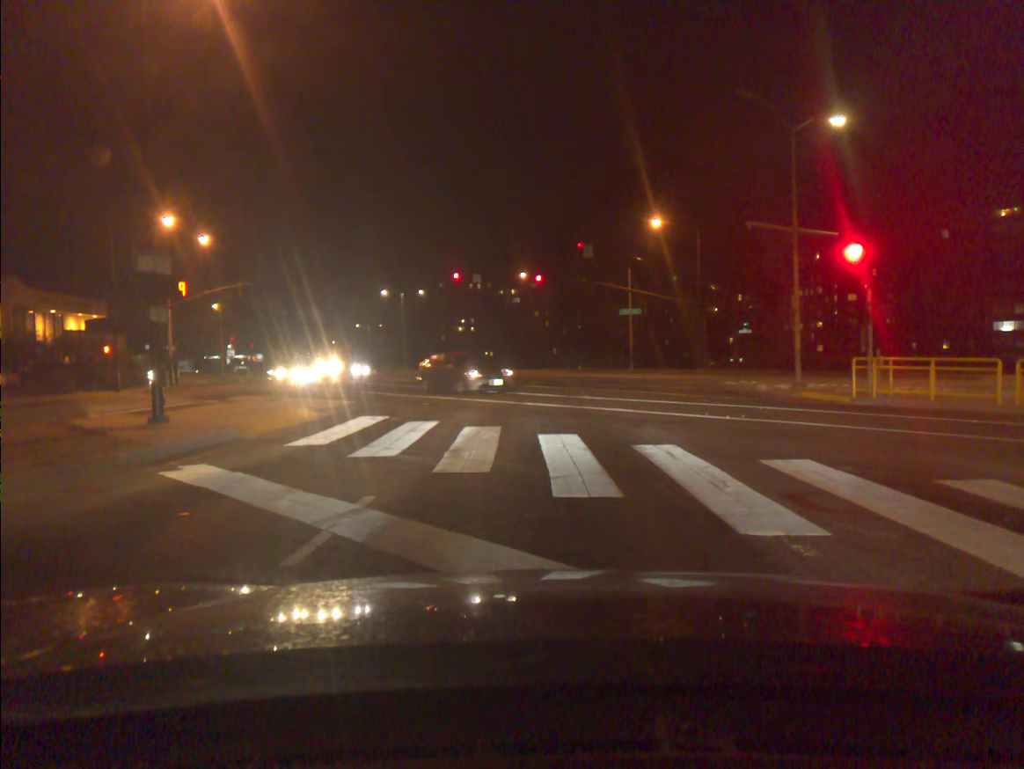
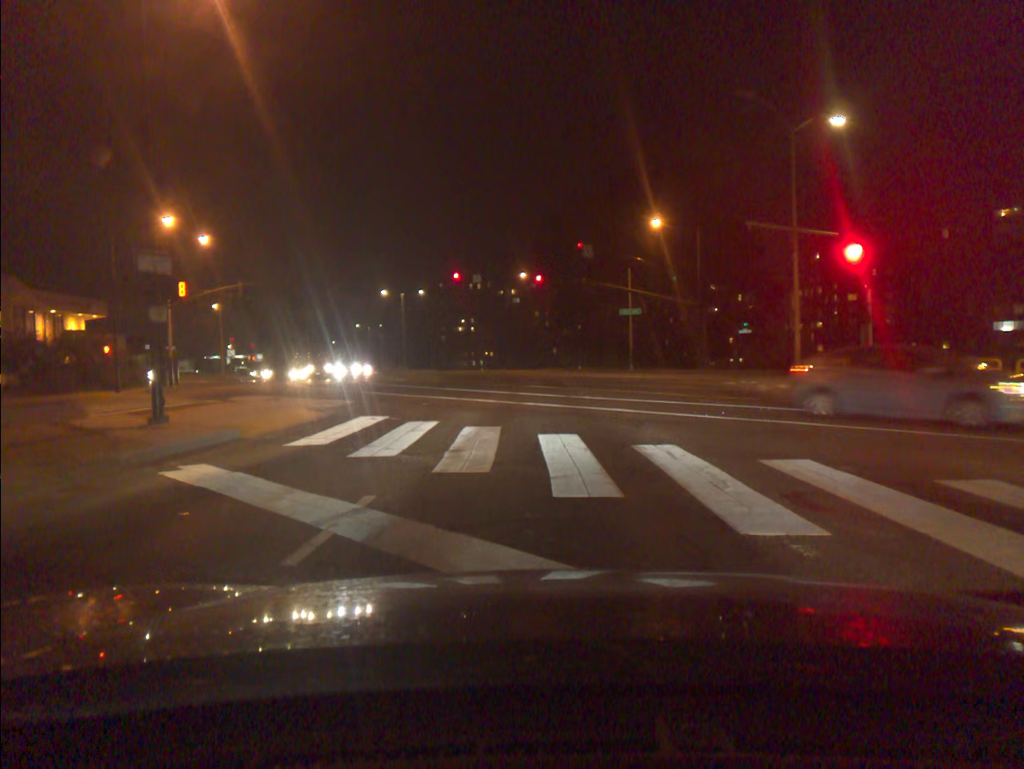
(0.0, 0.0) m; 0°
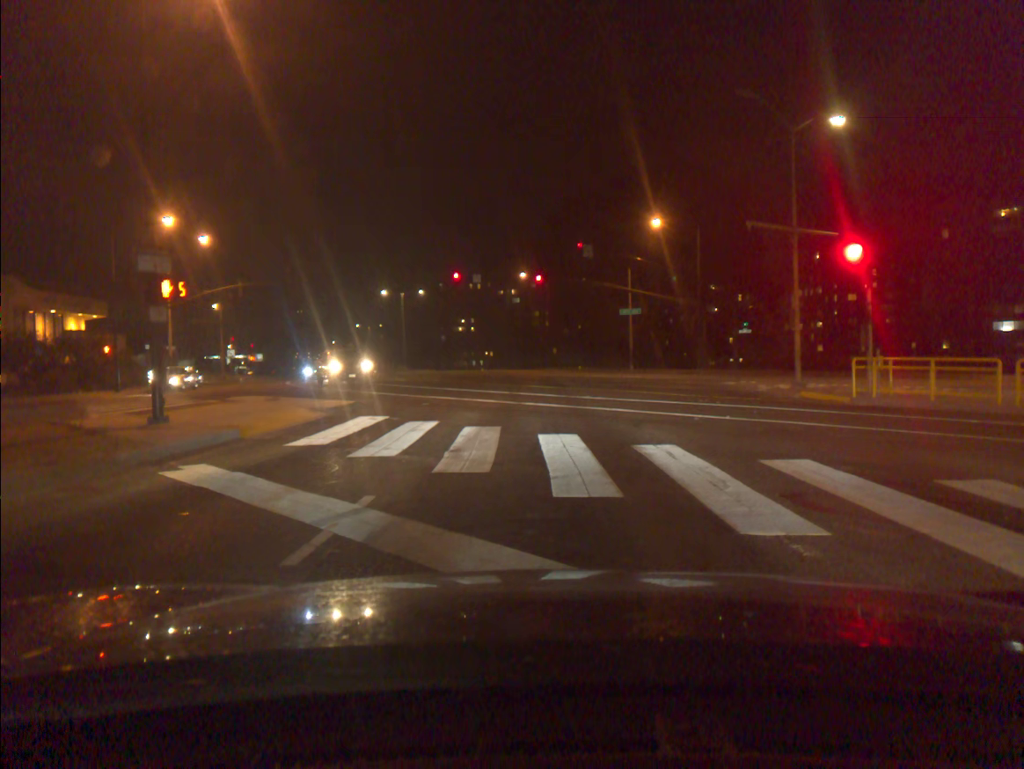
(0.0, 0.0) m; 0°
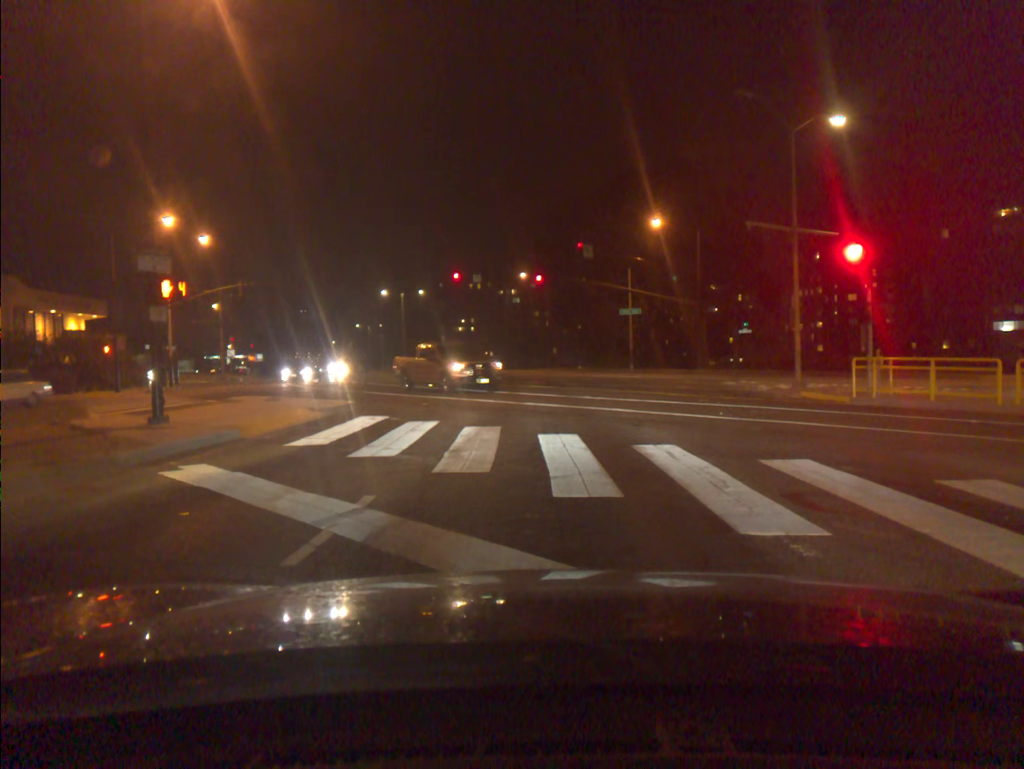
(0.0, 0.0) m; 0°
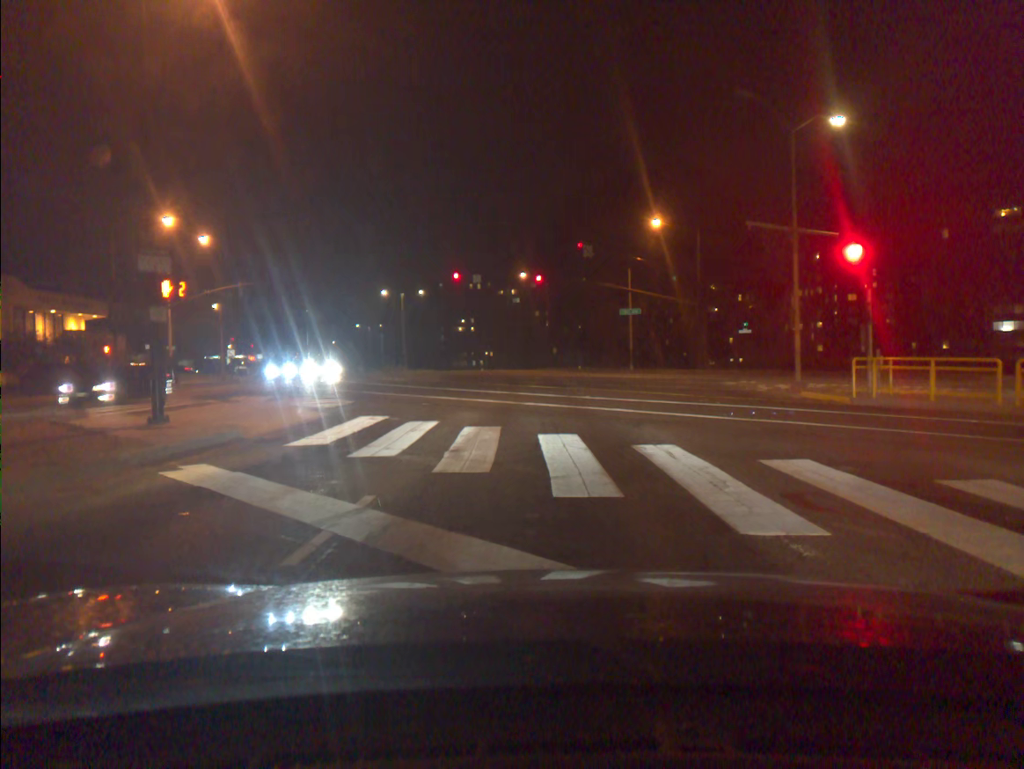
(0.0, 0.0) m; 0°
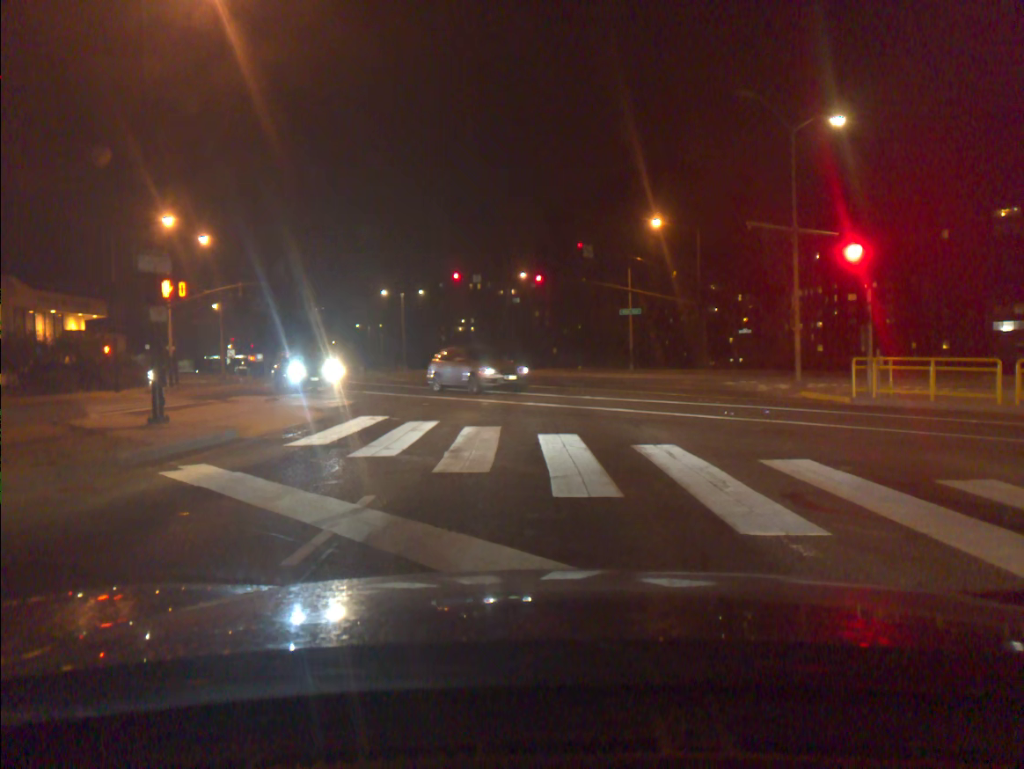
(0.0, 0.0) m; 0°
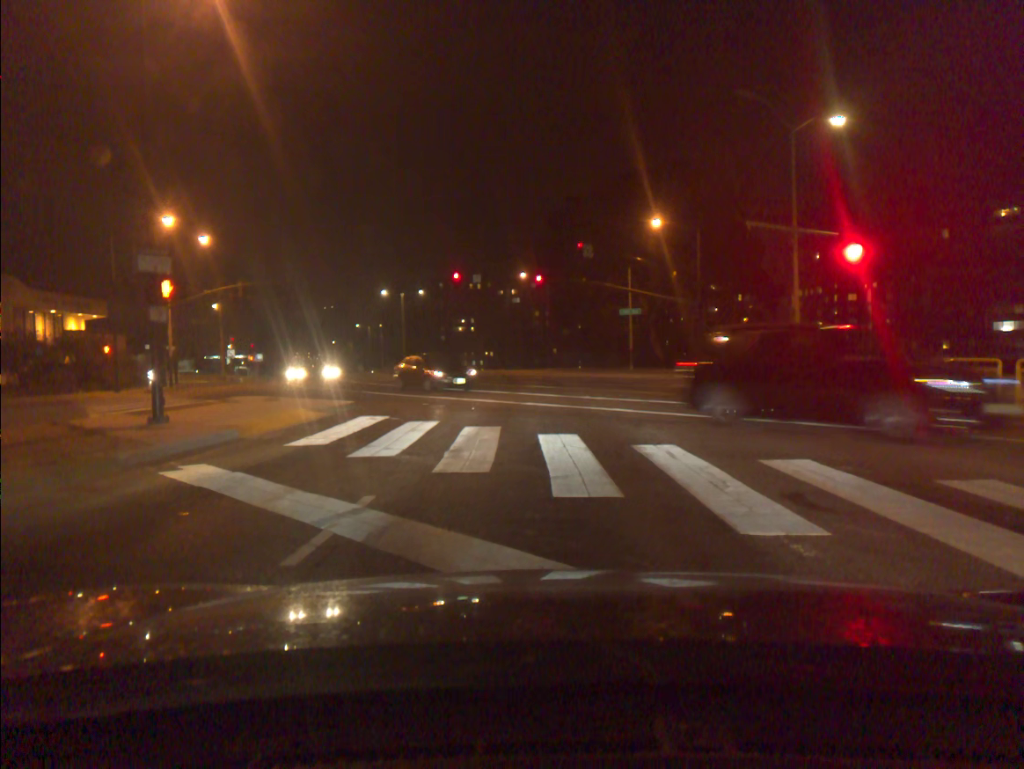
(0.0, 0.0) m; 0°
